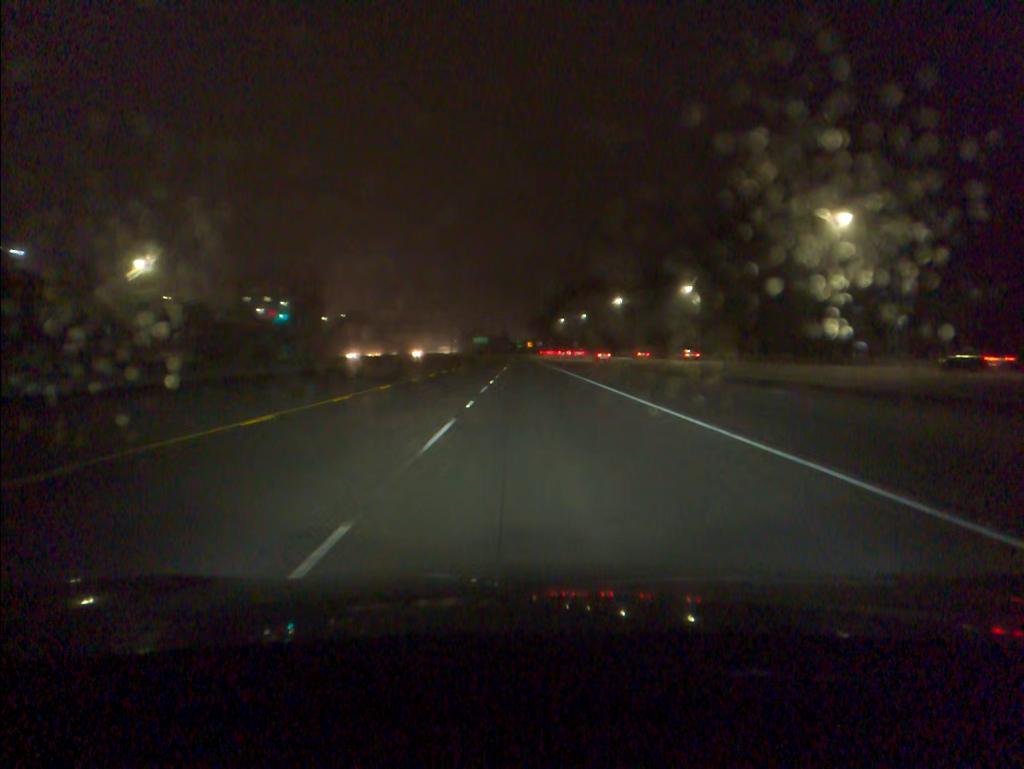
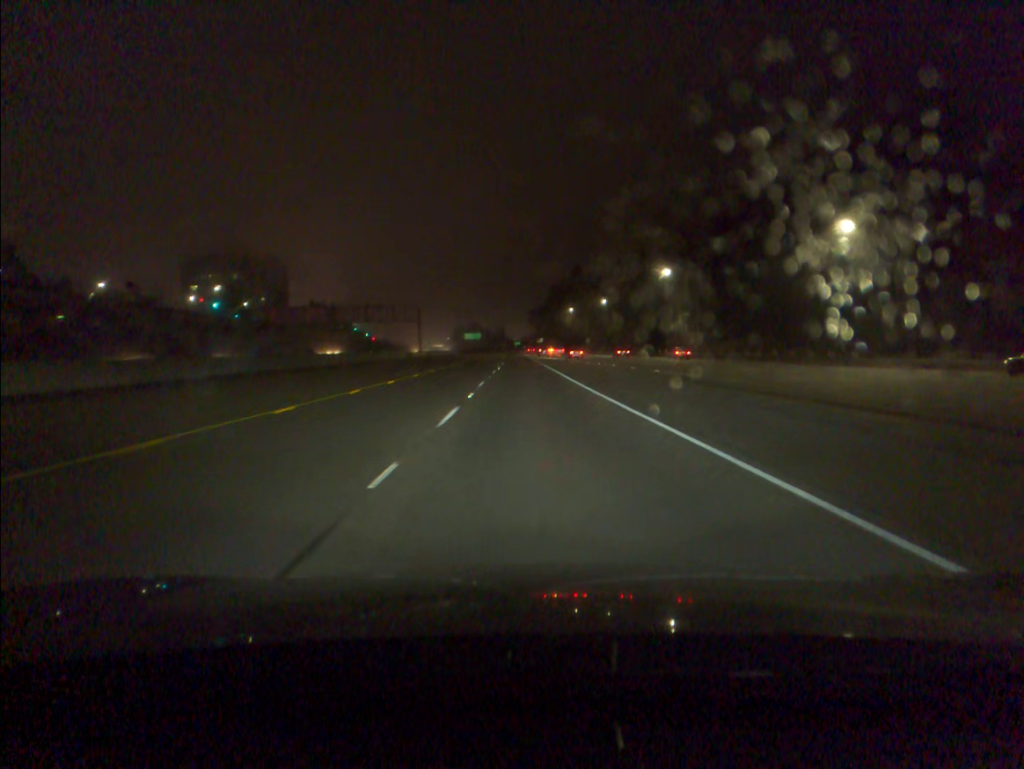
(0.0, +55.6) m; 0°
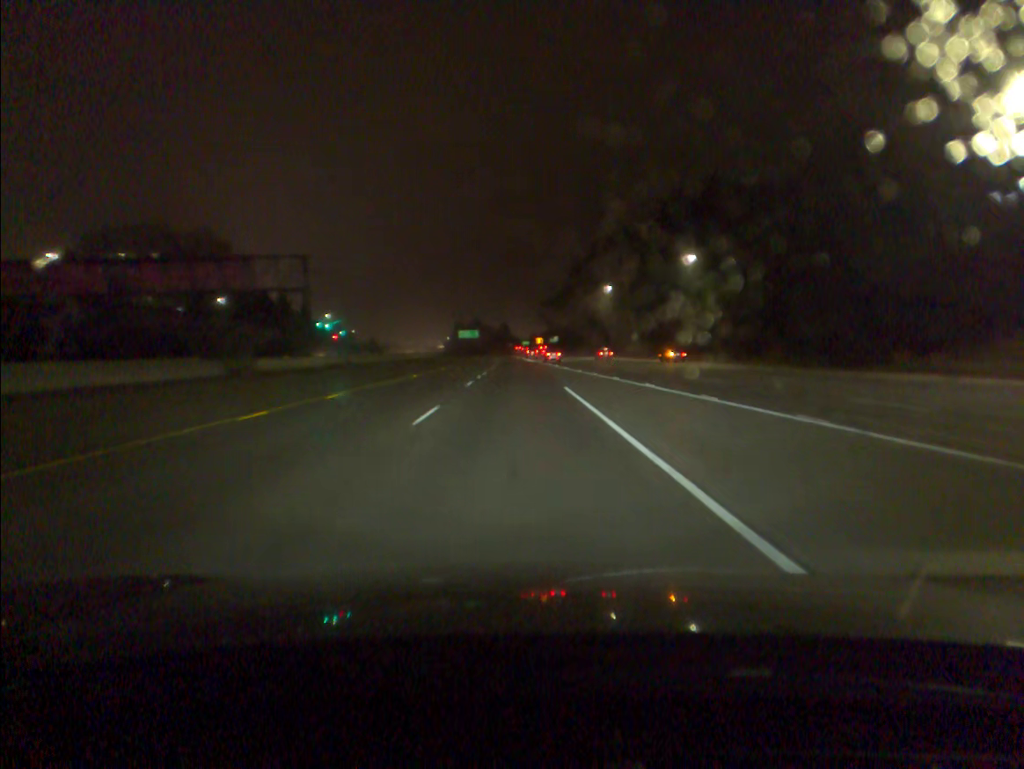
(-0.1, +74.2) m; -1°
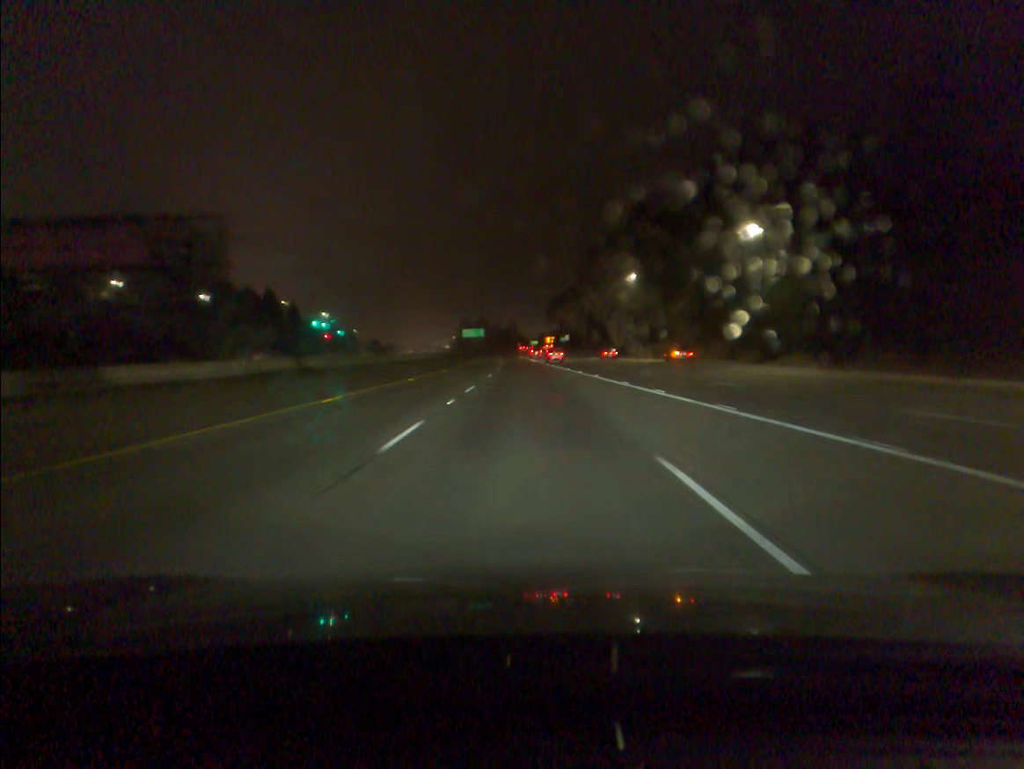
(-0.1, +18.6) m; -1°
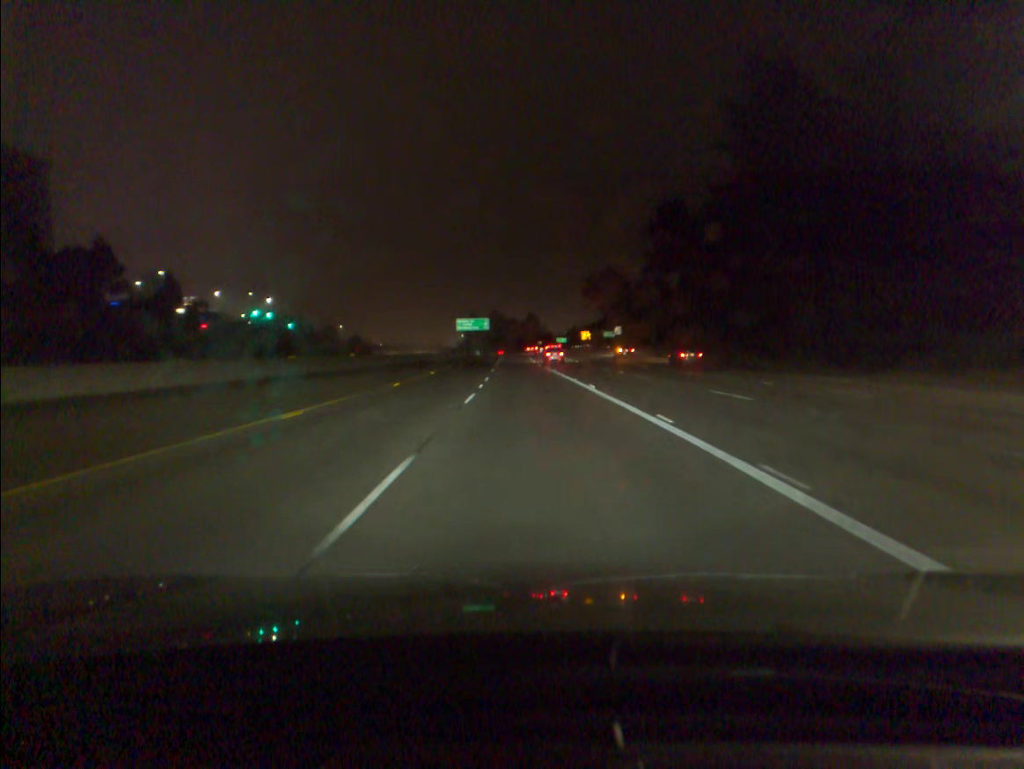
(-1.3, +92.8) m; -2°
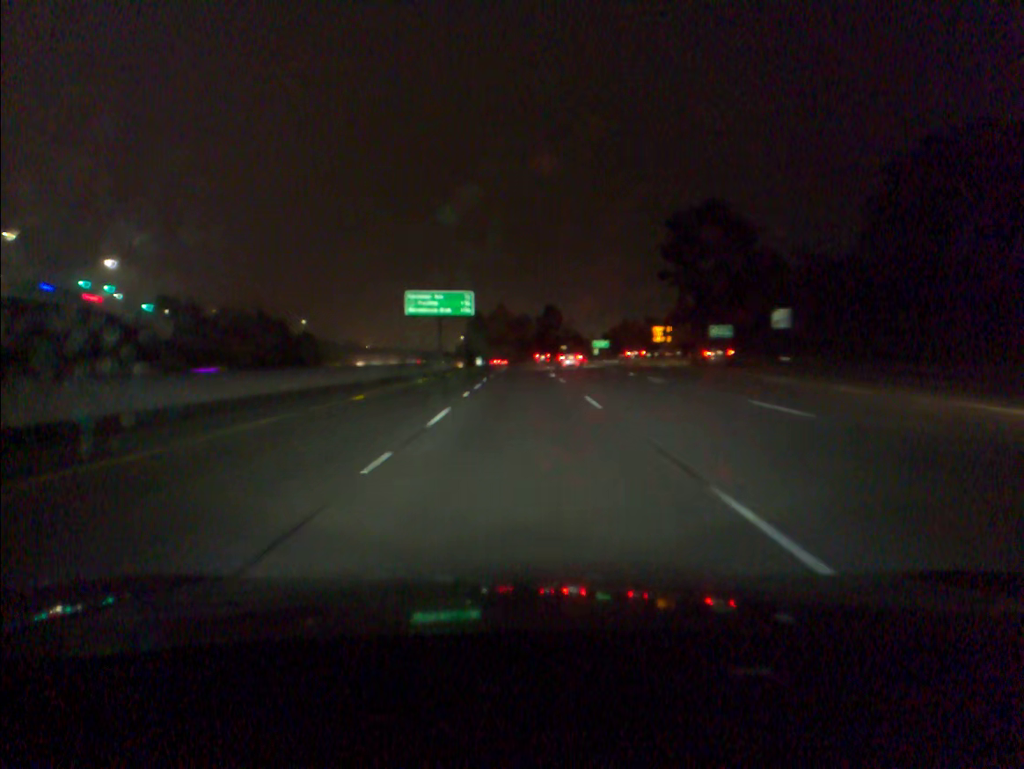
(-1.0, +93.8) m; -1°
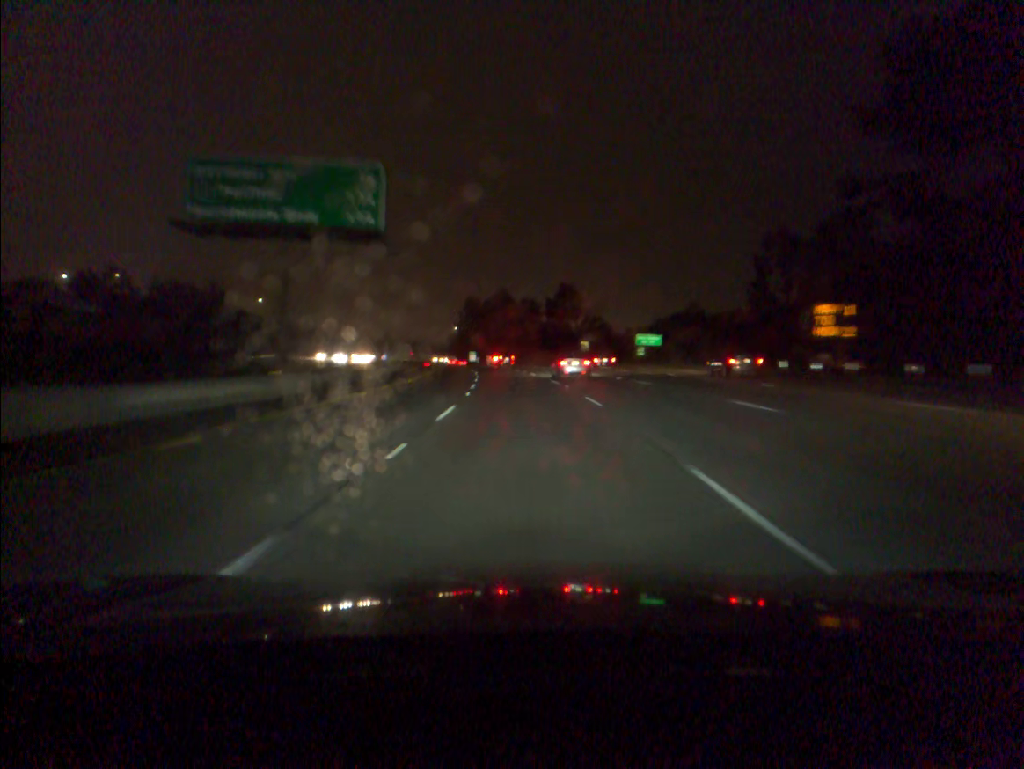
(+0.2, +56.6) m; 0°
